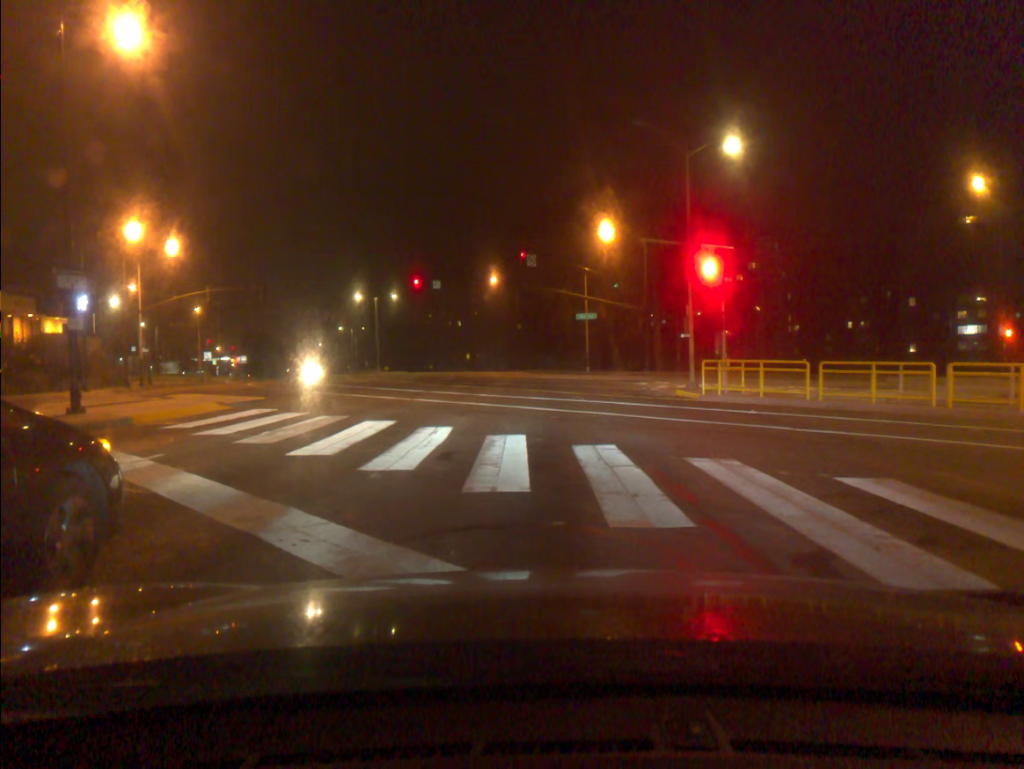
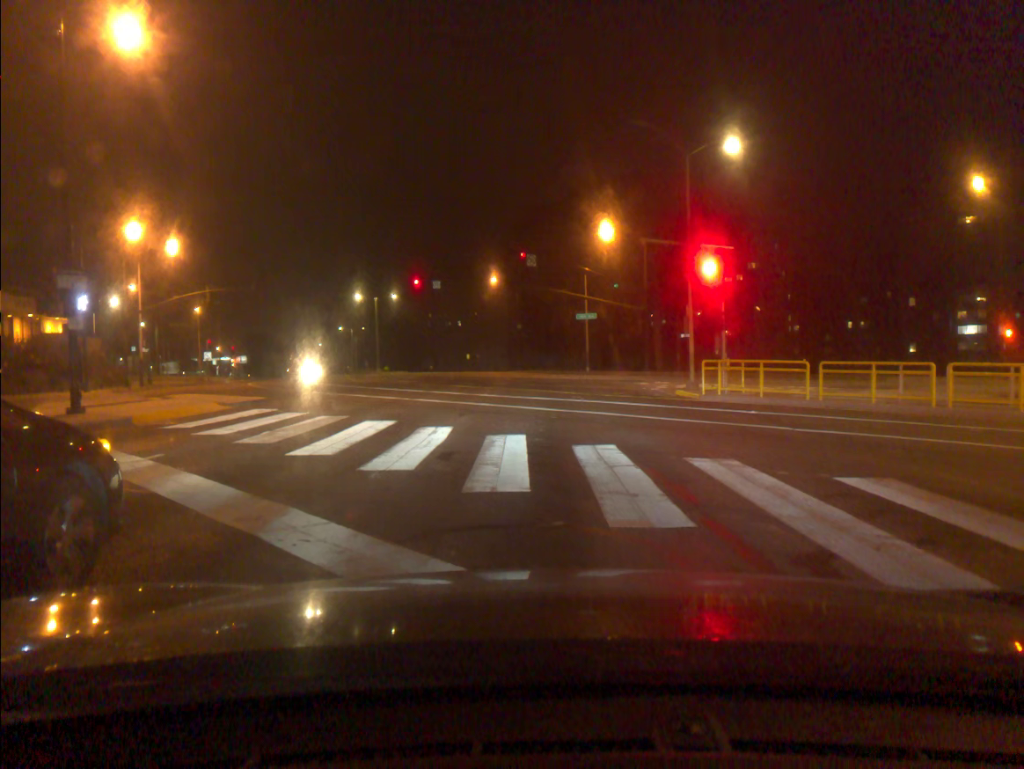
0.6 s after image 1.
(0.0, 0.0) m; 0°
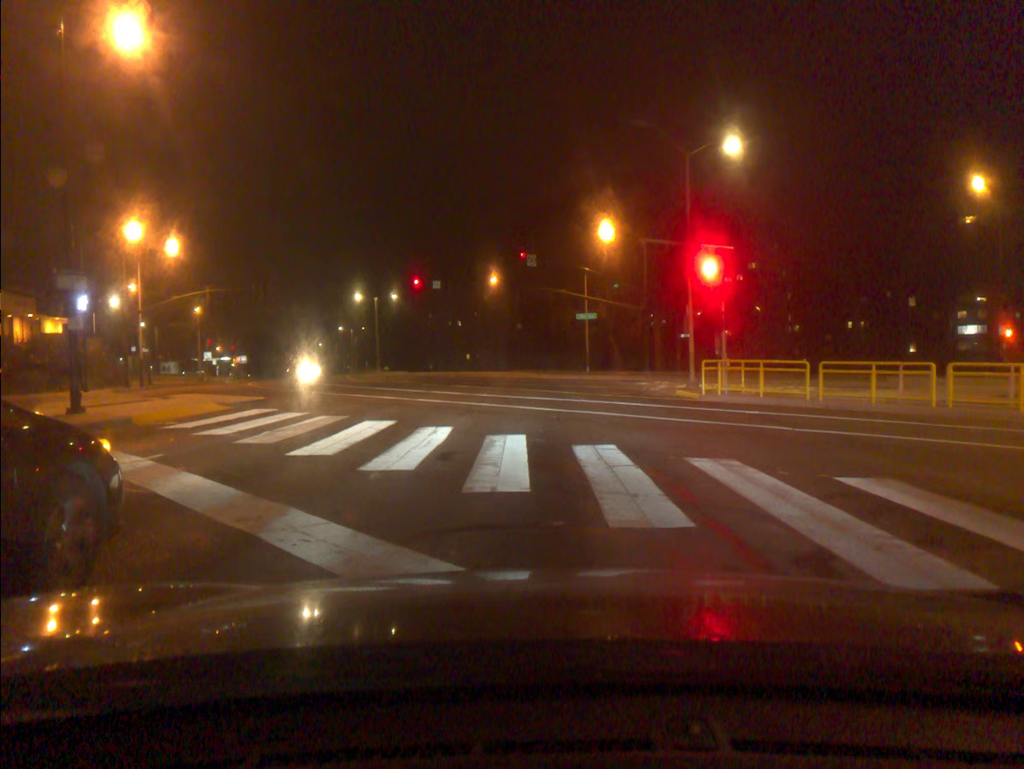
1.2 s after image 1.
(0.0, 0.0) m; 0°
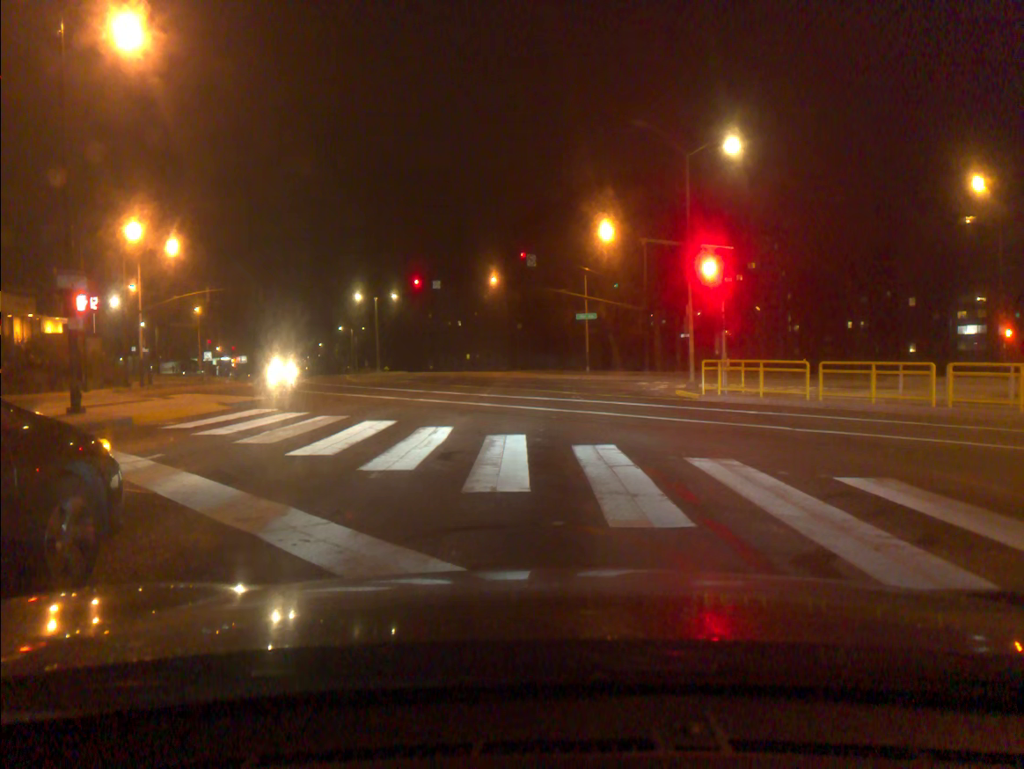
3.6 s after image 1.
(0.0, 0.0) m; 0°
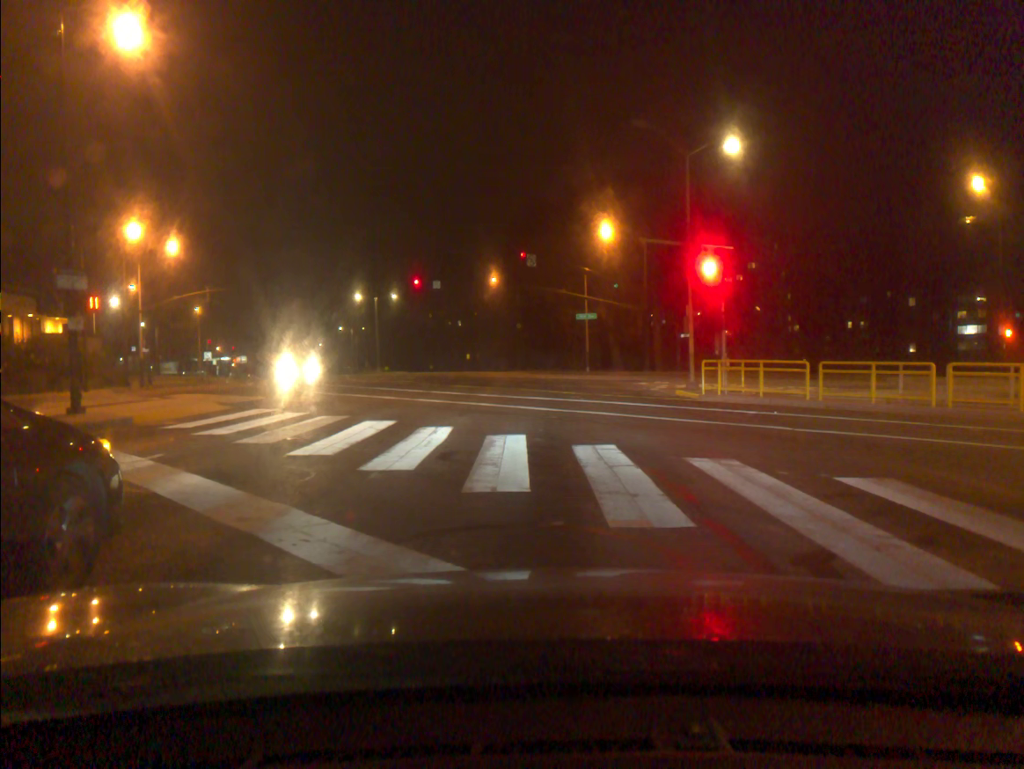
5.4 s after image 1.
(0.0, 0.0) m; 0°
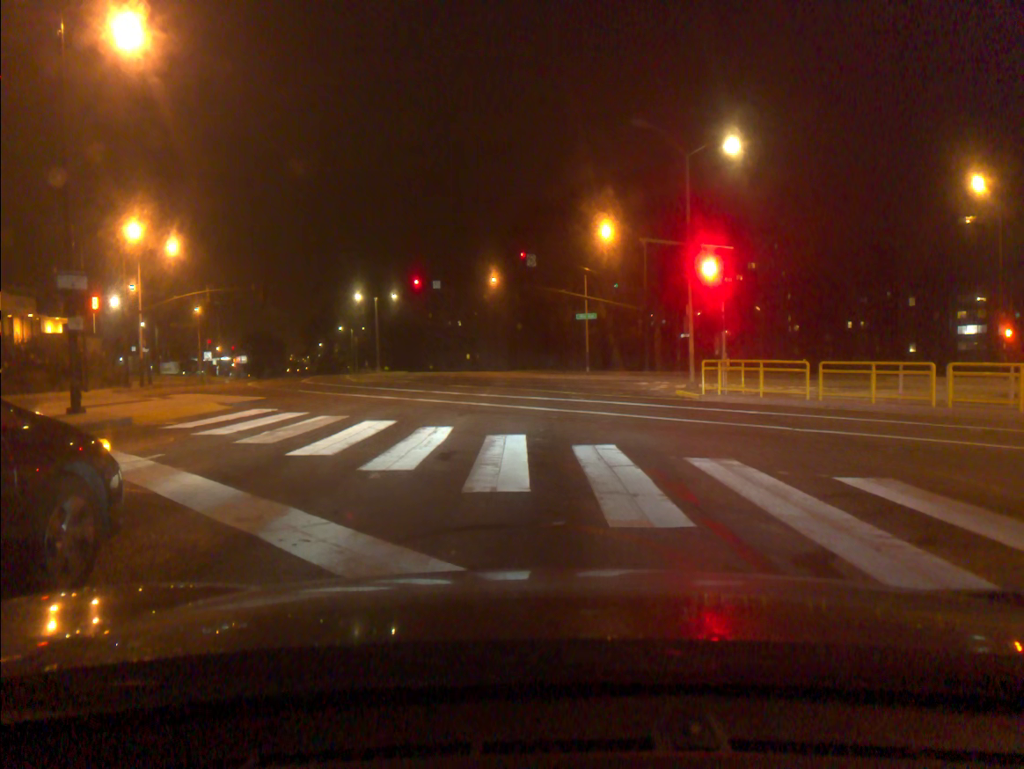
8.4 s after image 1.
(0.0, 0.0) m; 0°
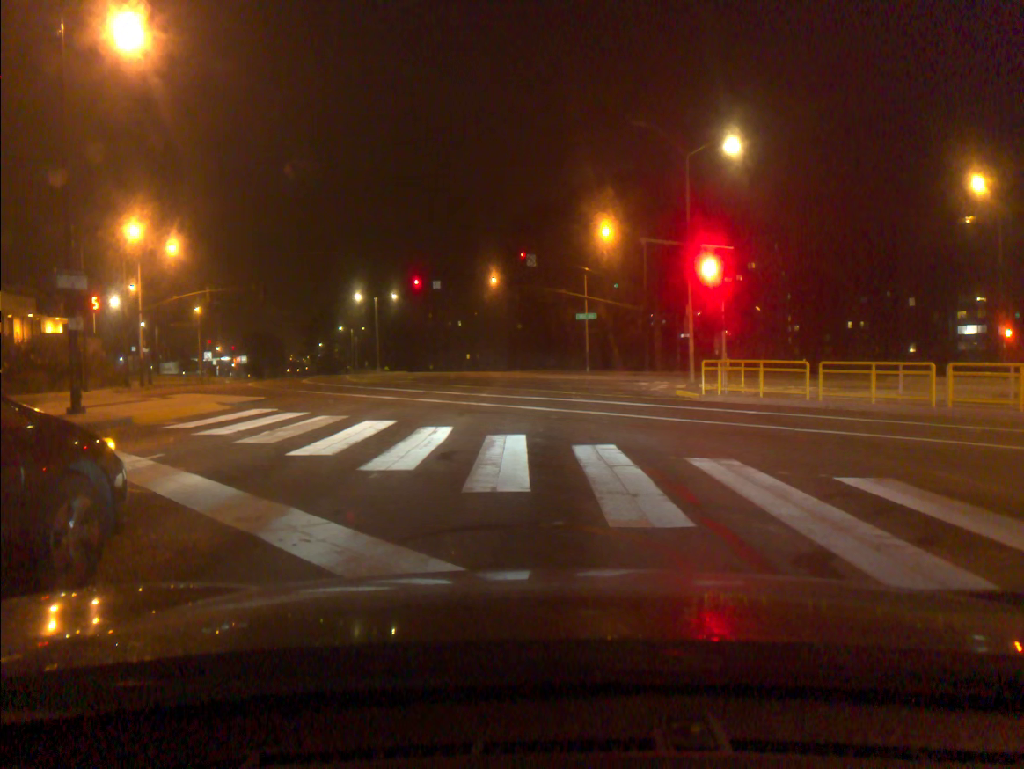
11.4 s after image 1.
(0.0, 0.0) m; 0°
